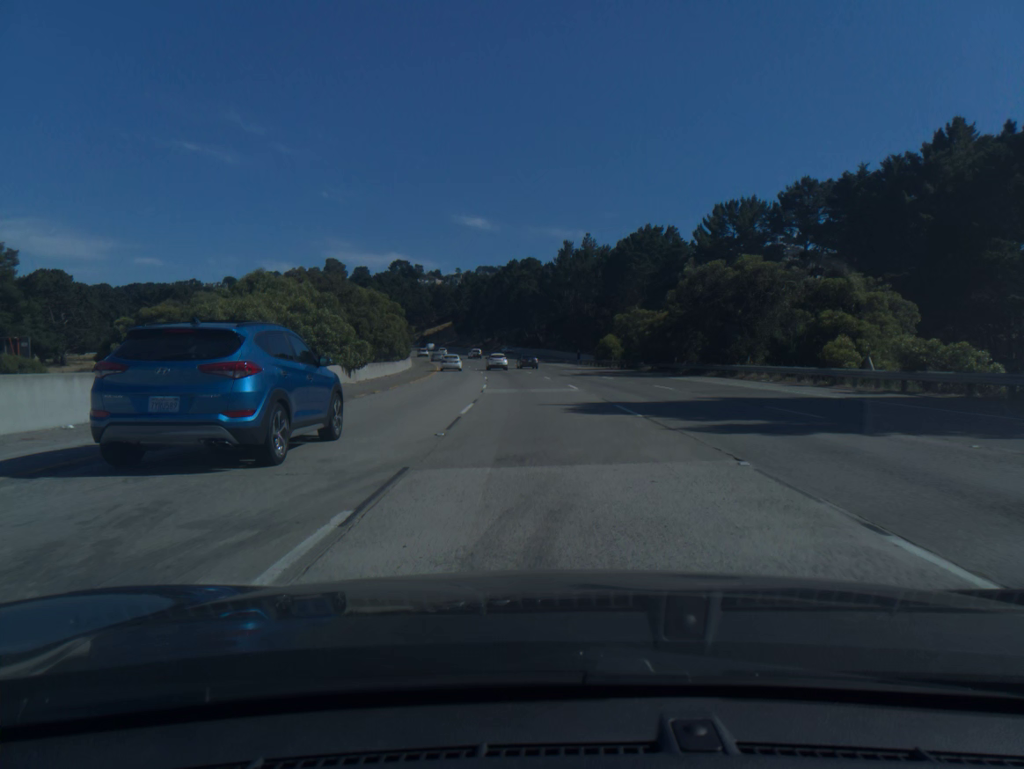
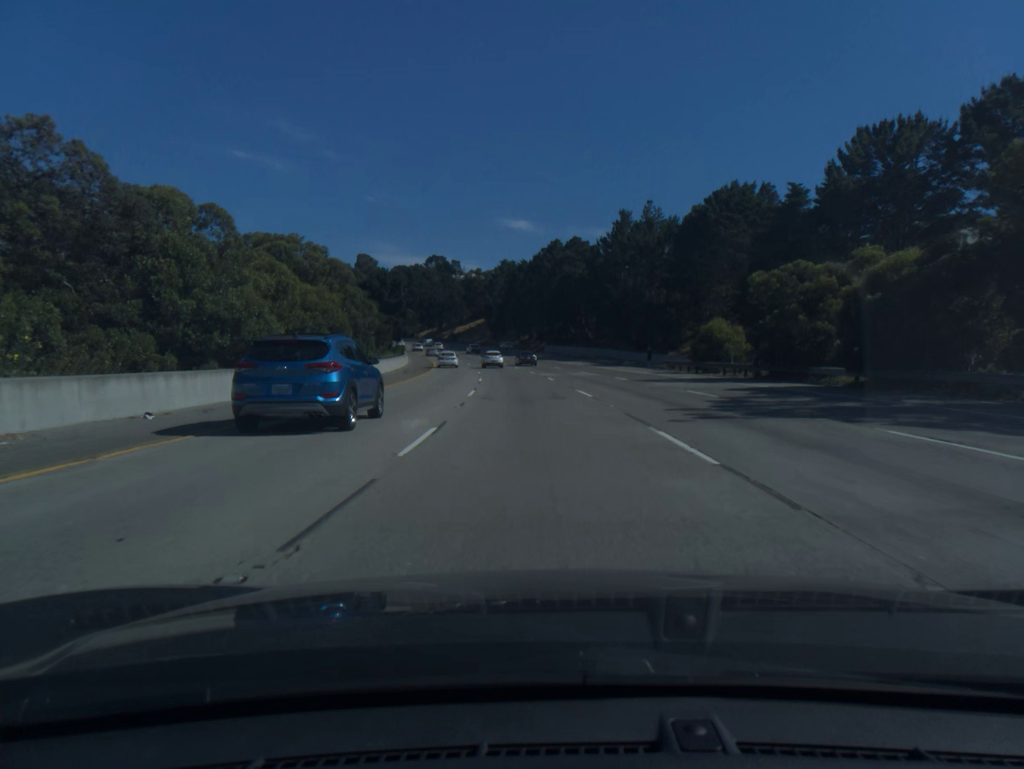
(-0.8, +36.2) m; -3°
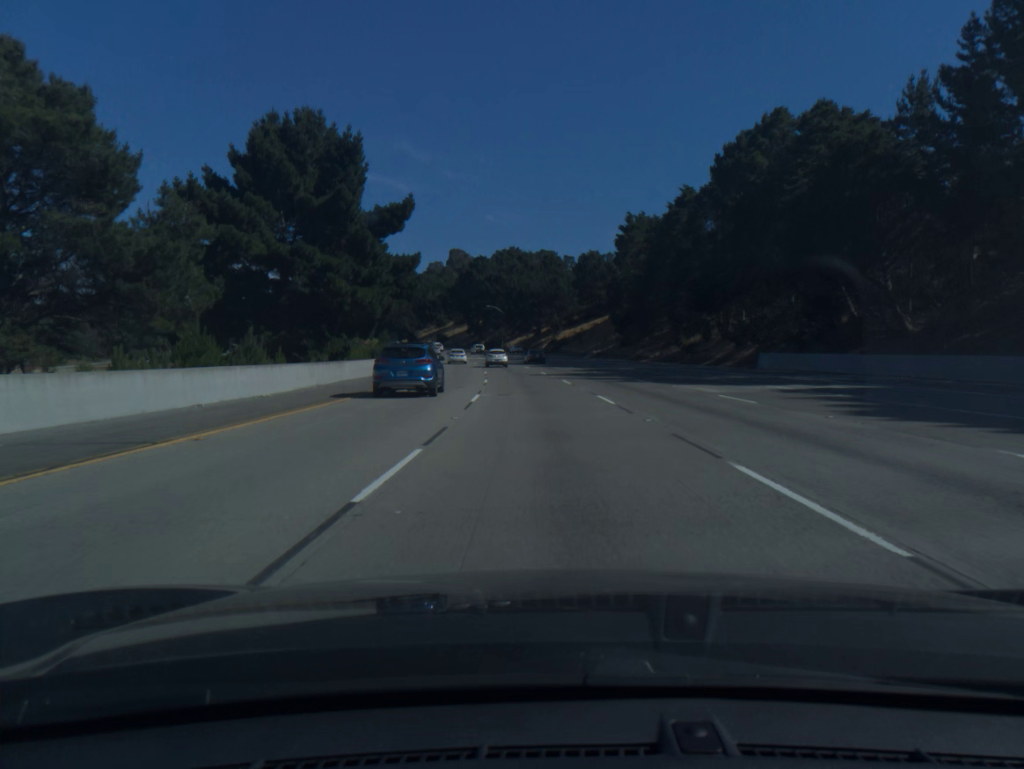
(-7.2, +90.6) m; -9°
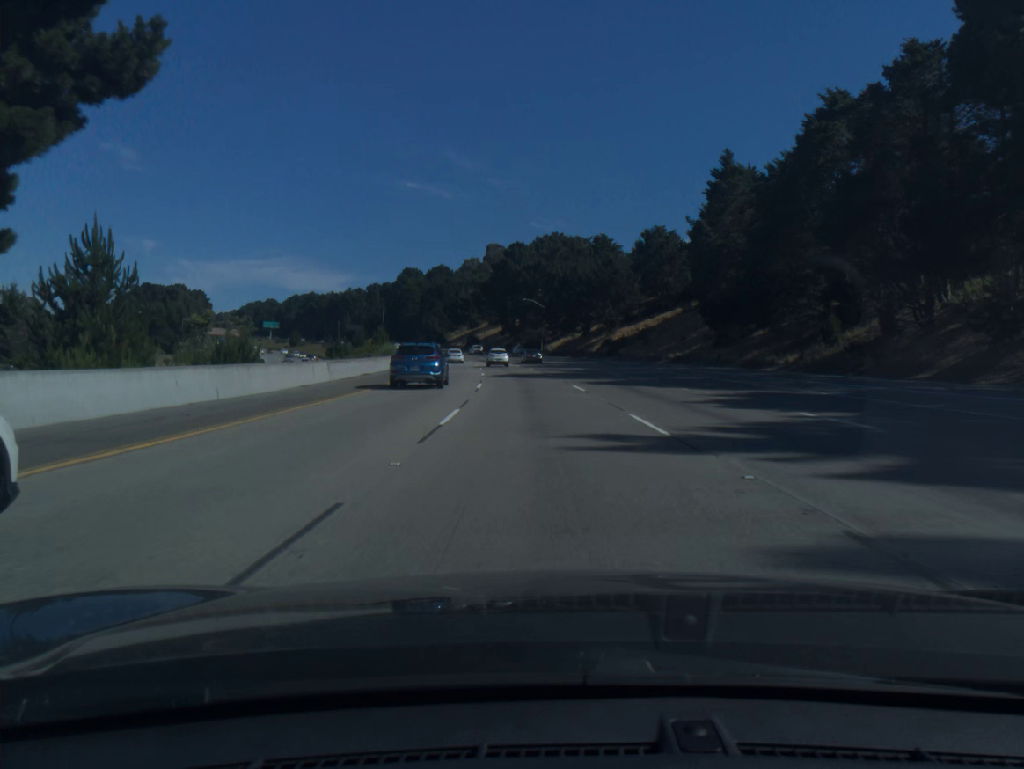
(-0.9, +36.3) m; -3°
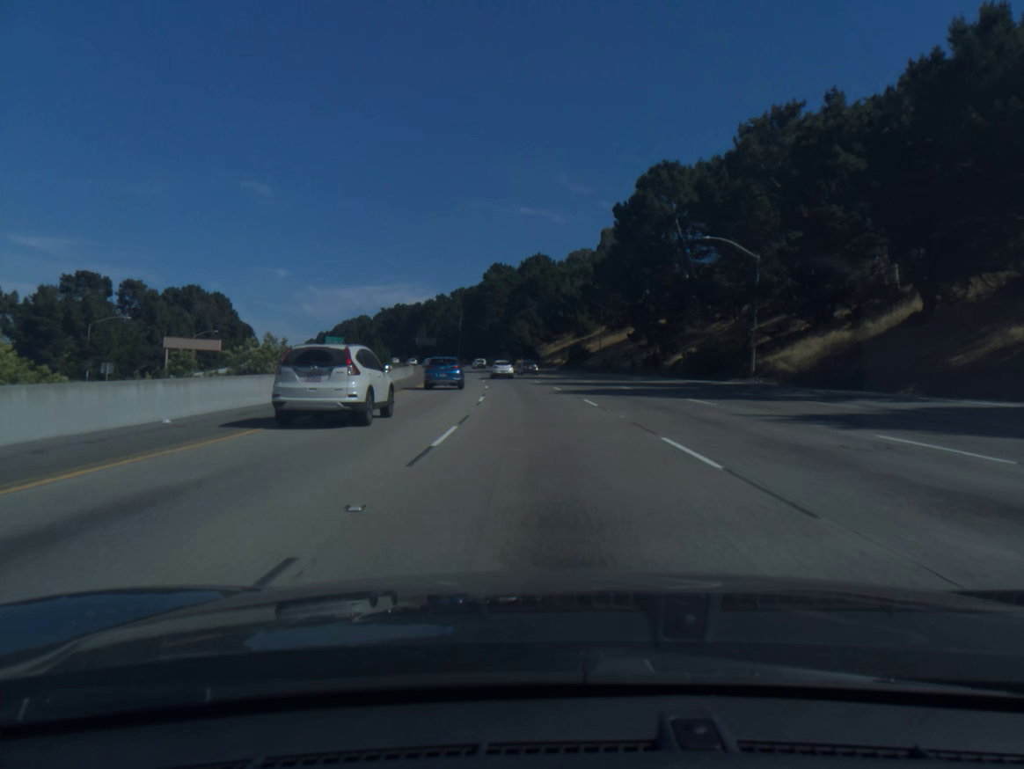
(-6.7, +89.6) m; -8°
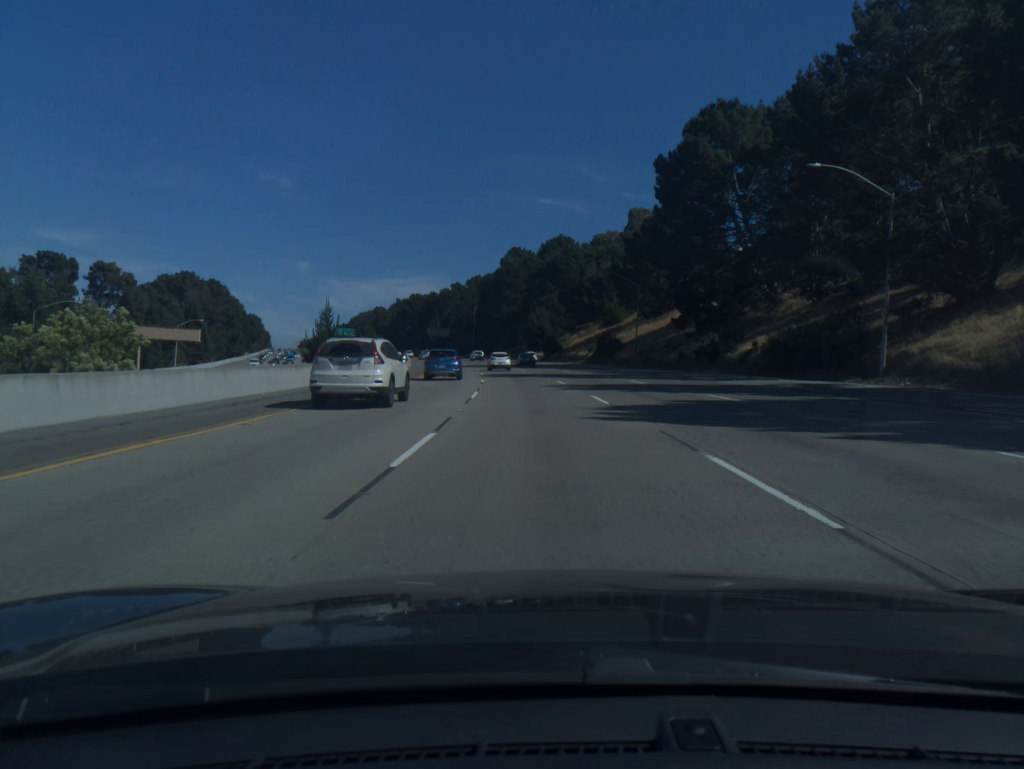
(-0.2, +17.9) m; -1°
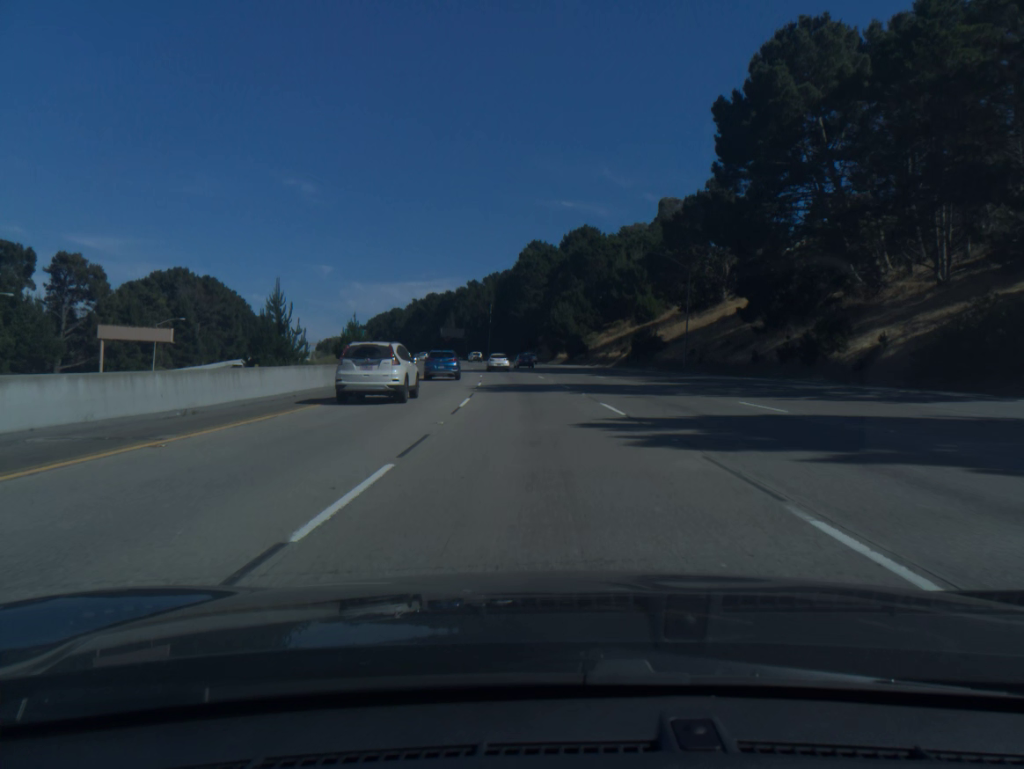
(-0.2, +18.0) m; -2°
